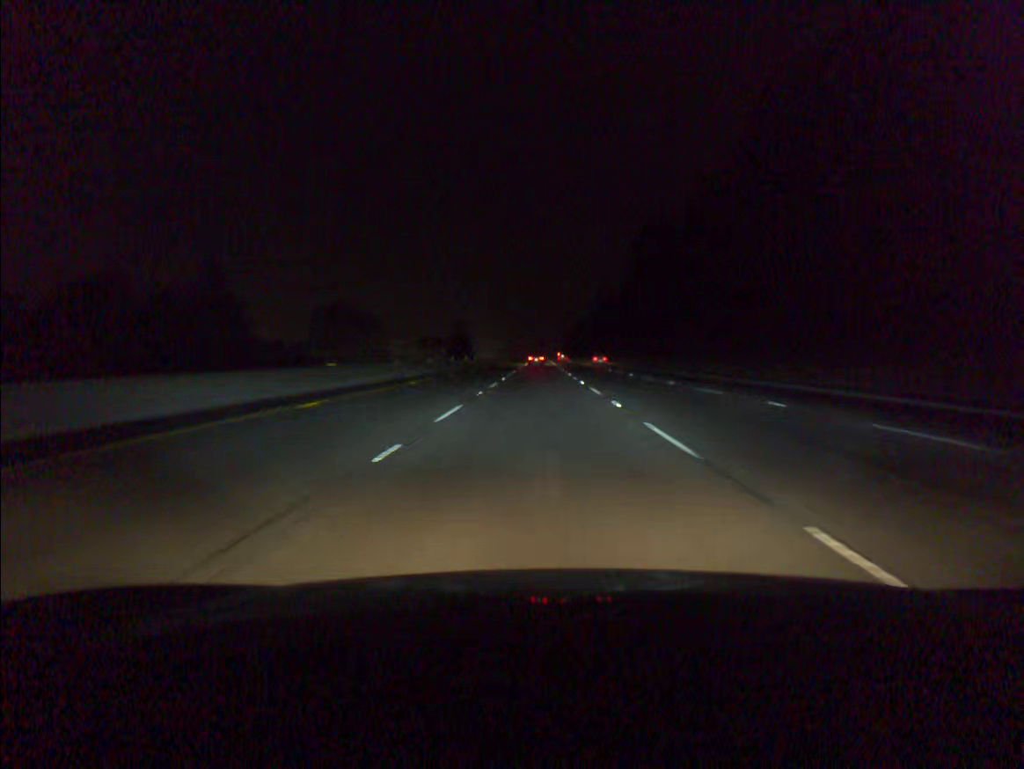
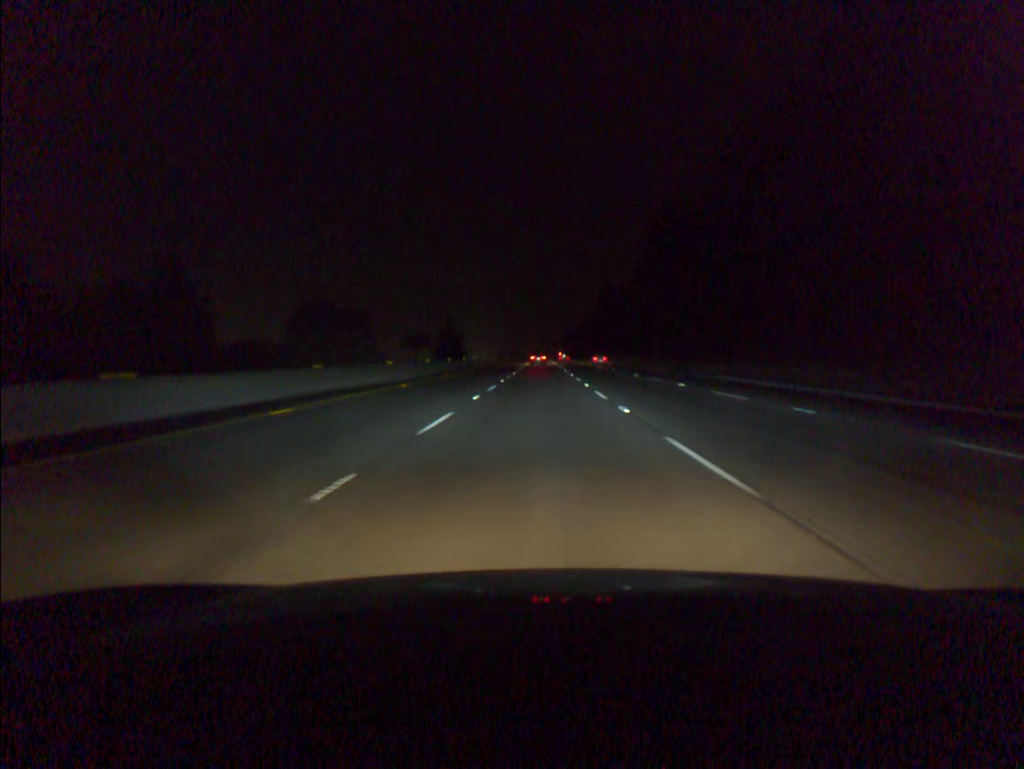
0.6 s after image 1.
(0.0, +16.8) m; 0°
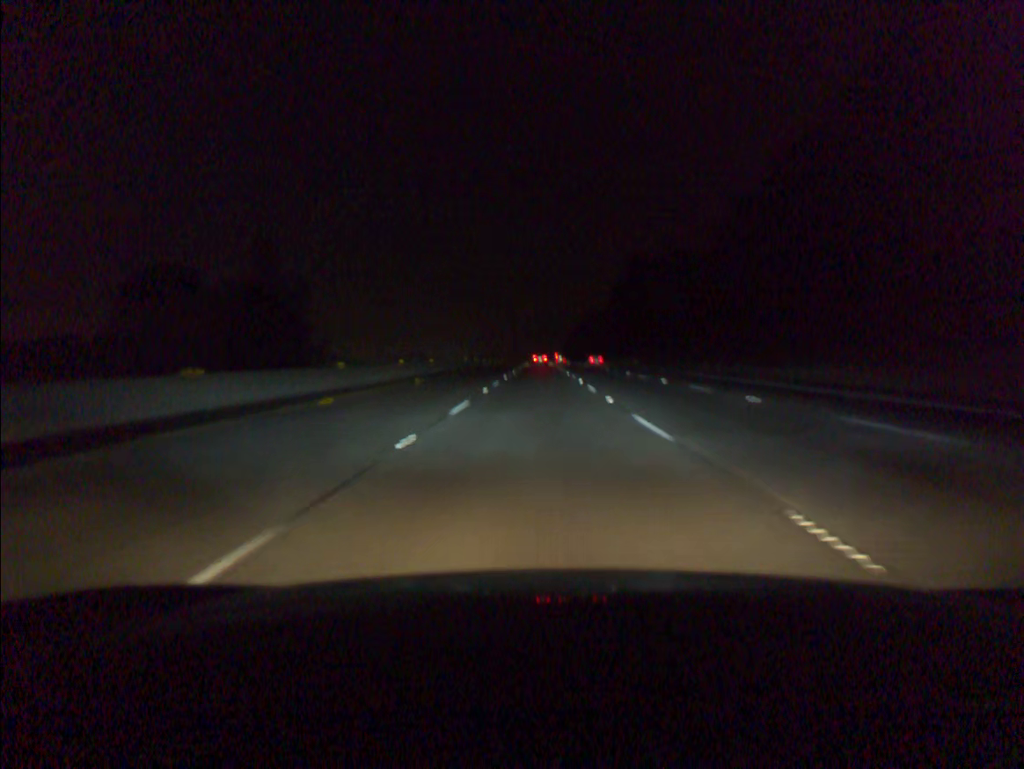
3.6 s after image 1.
(0.0, +84.0) m; 0°
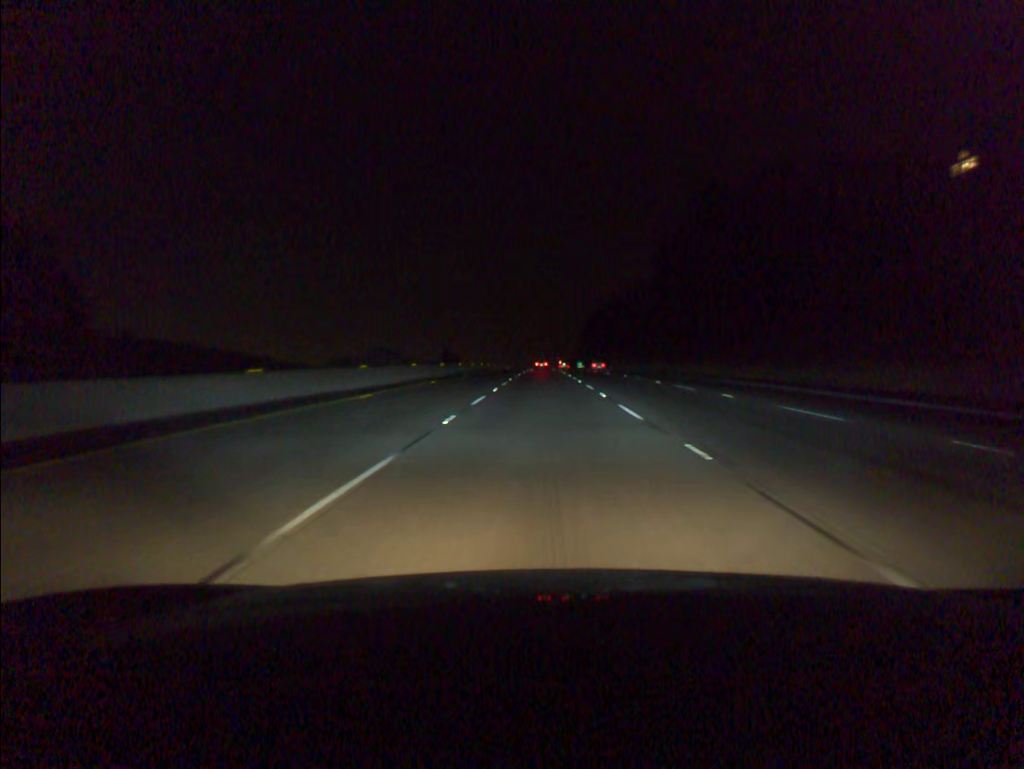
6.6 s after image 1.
(-0.2, +83.8) m; 0°
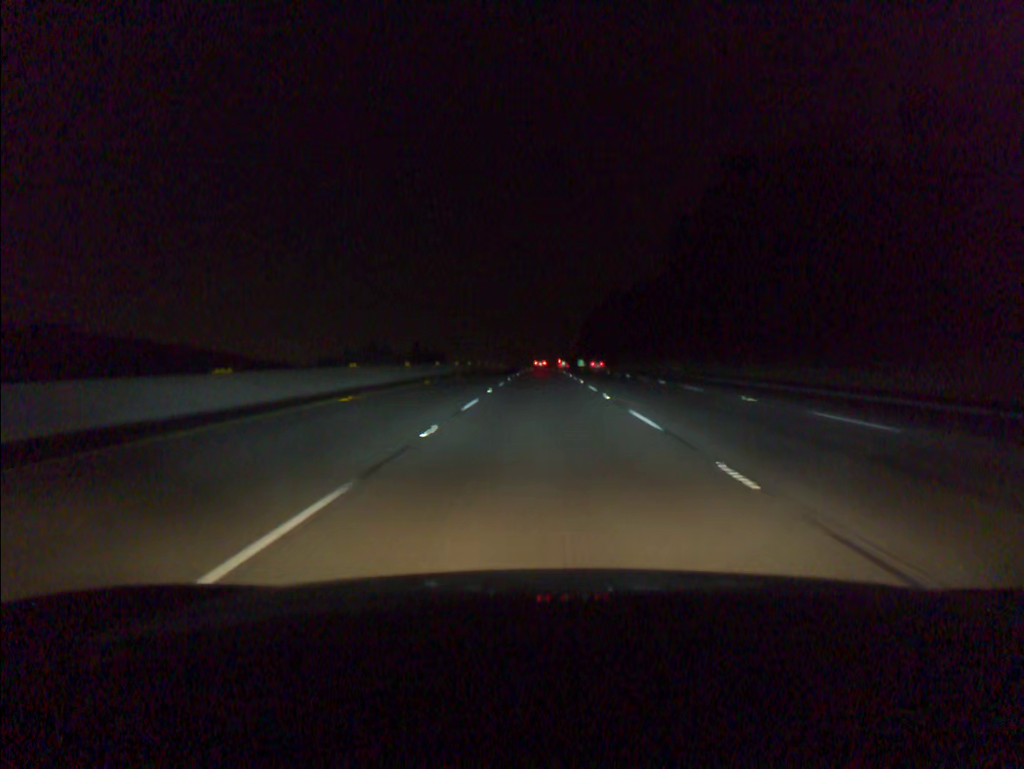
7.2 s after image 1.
(0.0, +16.8) m; 0°
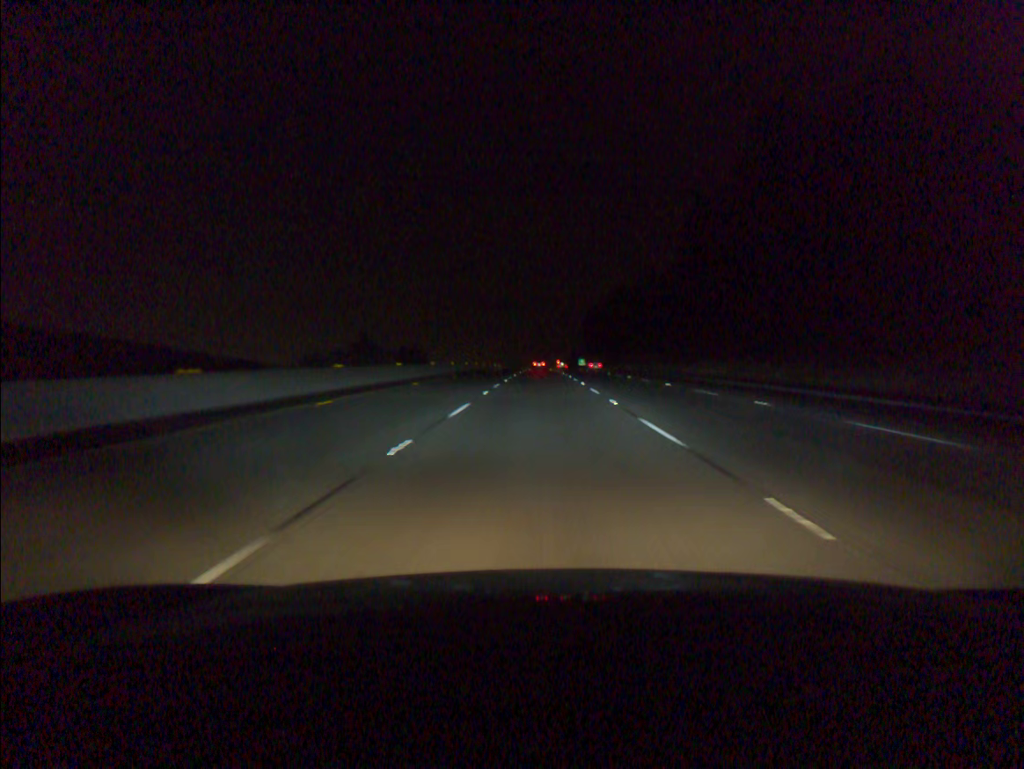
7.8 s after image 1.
(0.0, +16.8) m; 0°
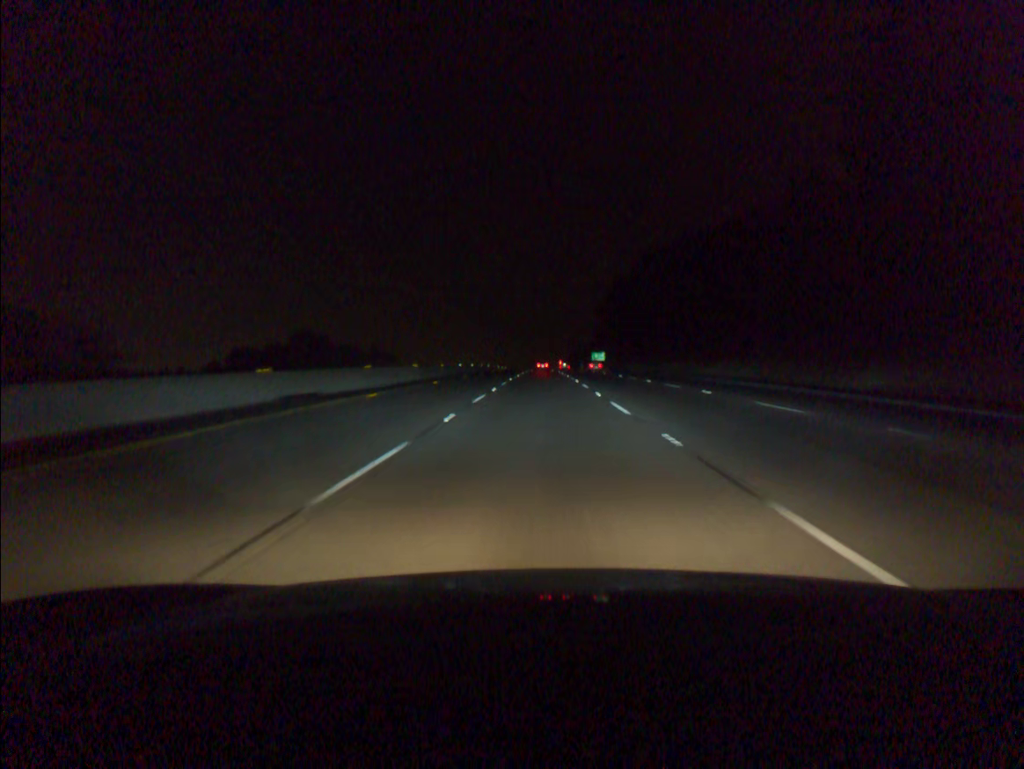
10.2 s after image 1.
(0.0, +67.3) m; 0°
